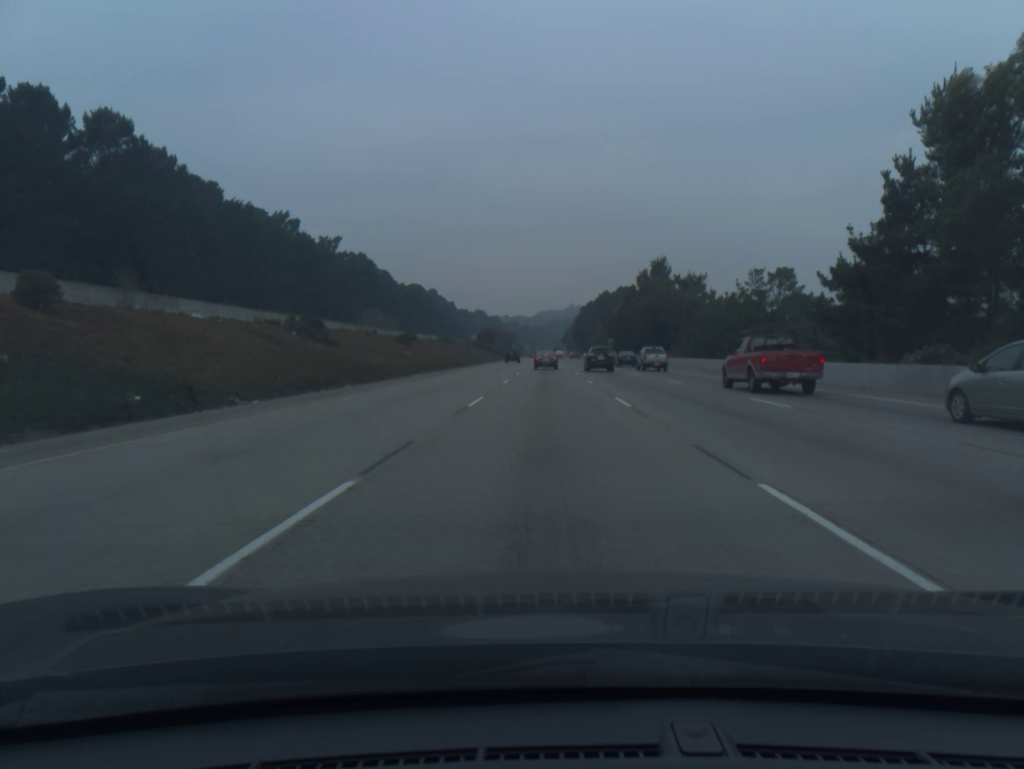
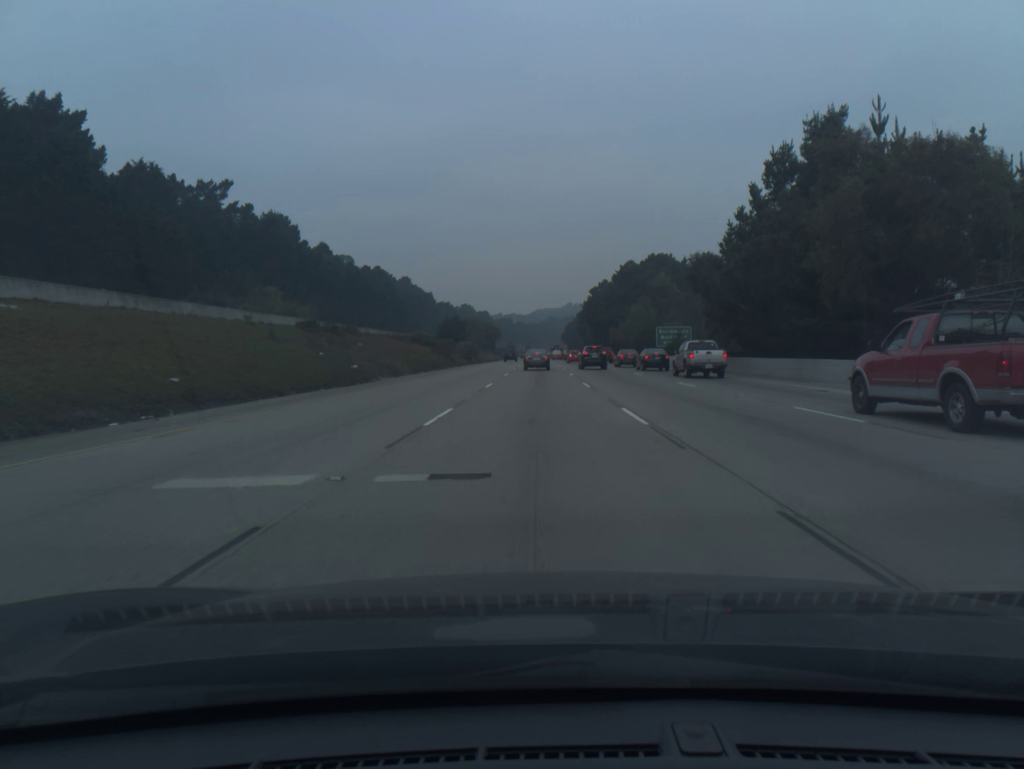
(+0.4, +78.1) m; 0°
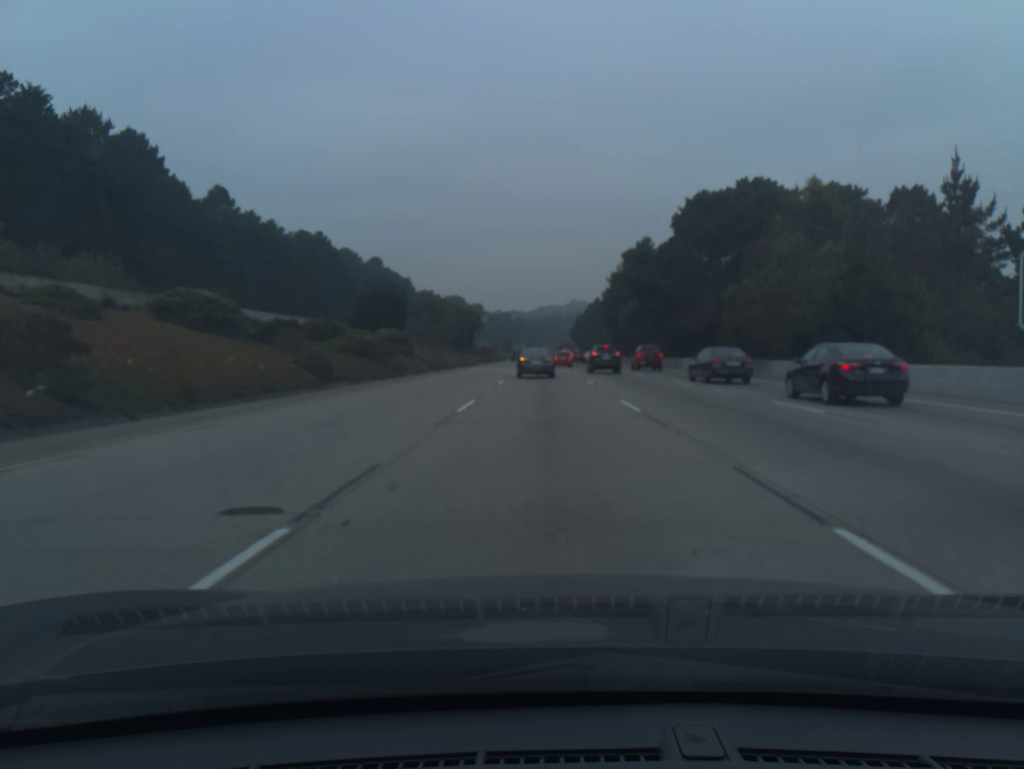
(-0.4, +70.1) m; 0°
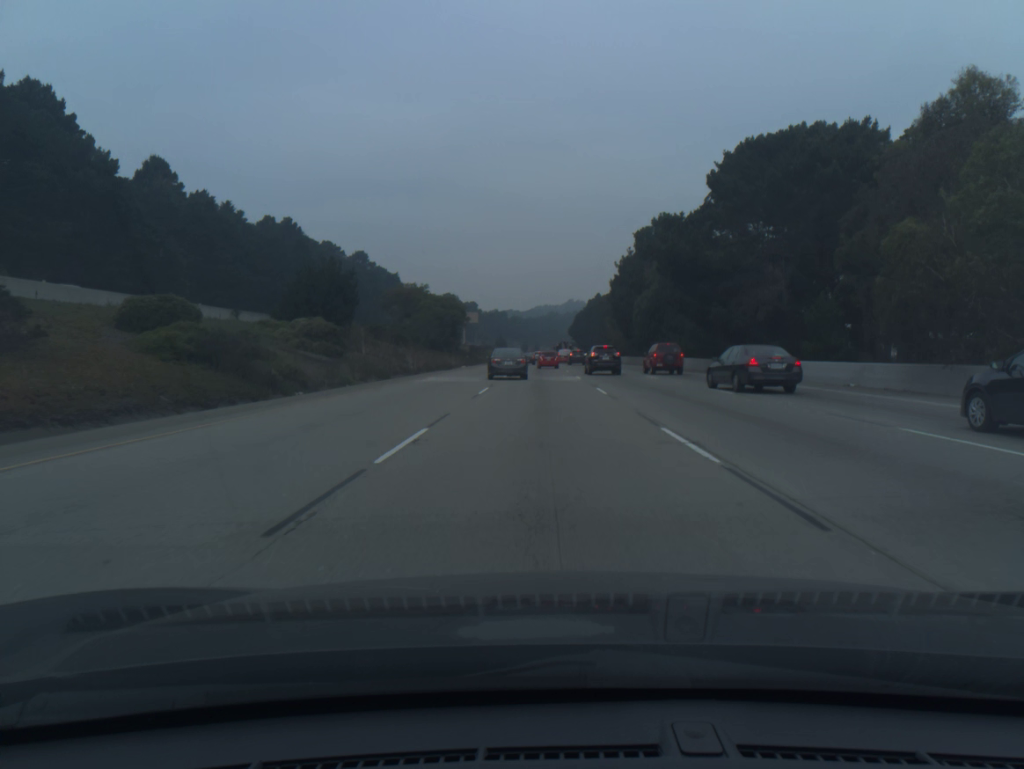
(+0.1, +22.3) m; 0°
